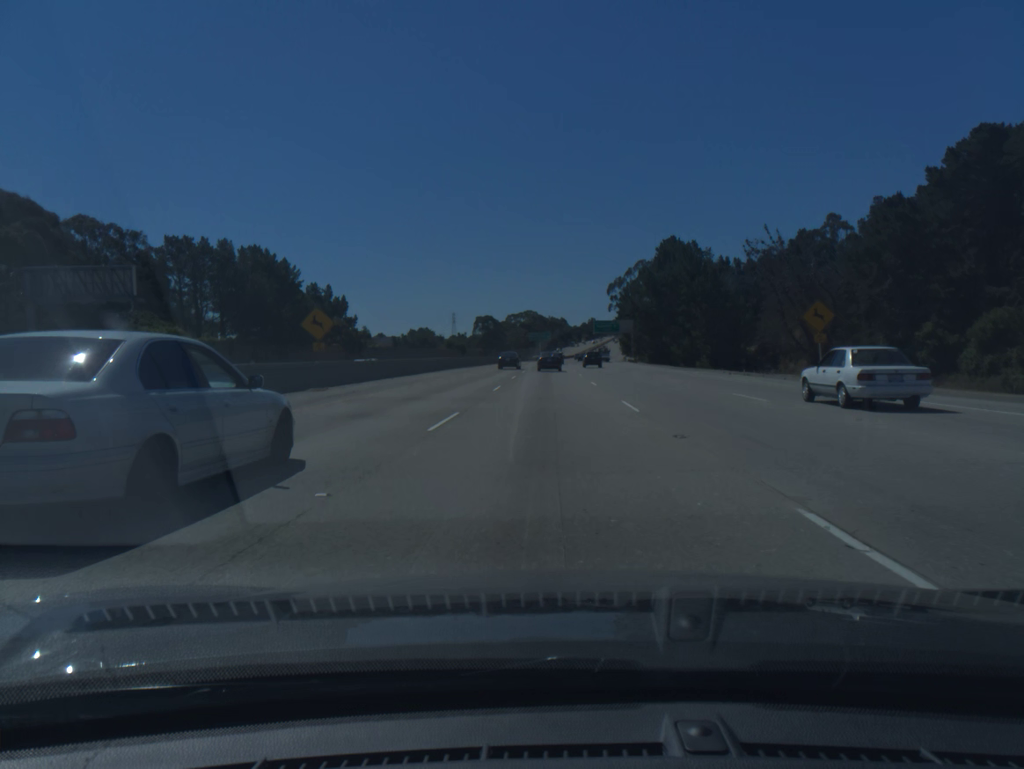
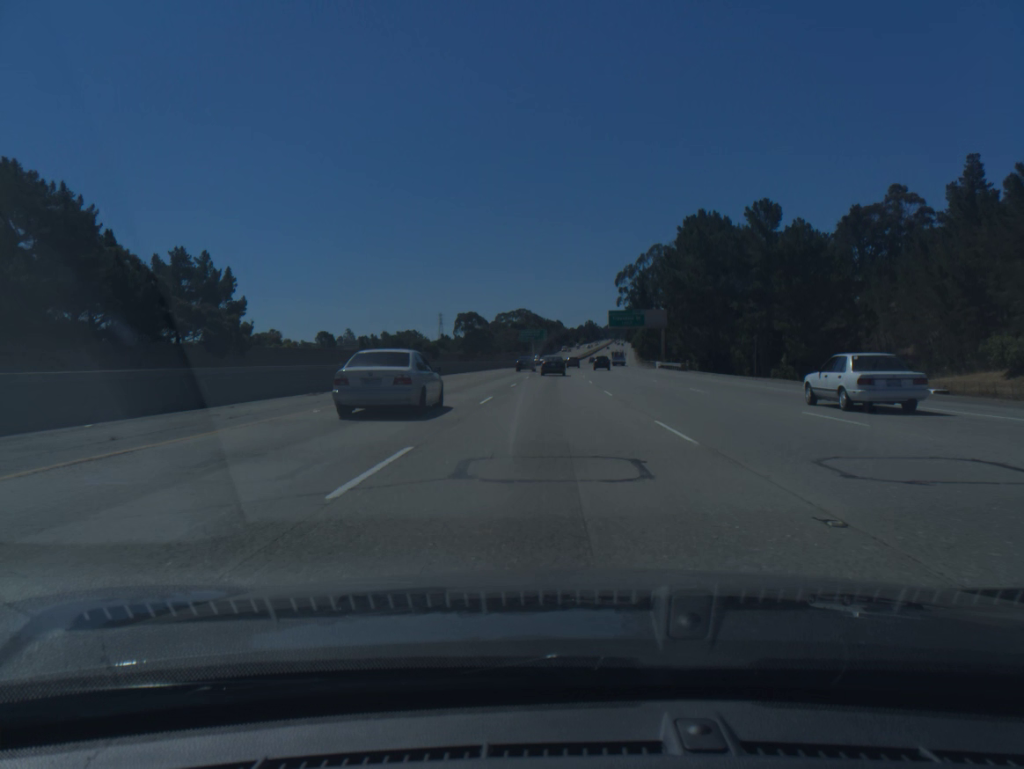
(+0.1, +49.5) m; 0°
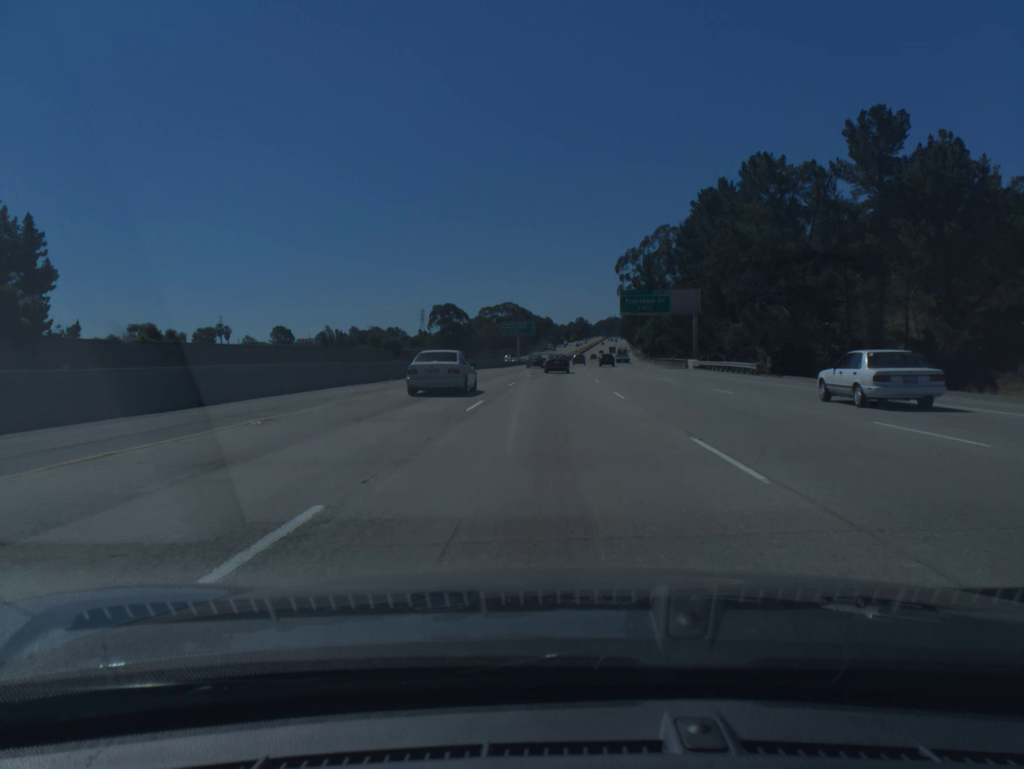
(+0.2, +32.8) m; +1°
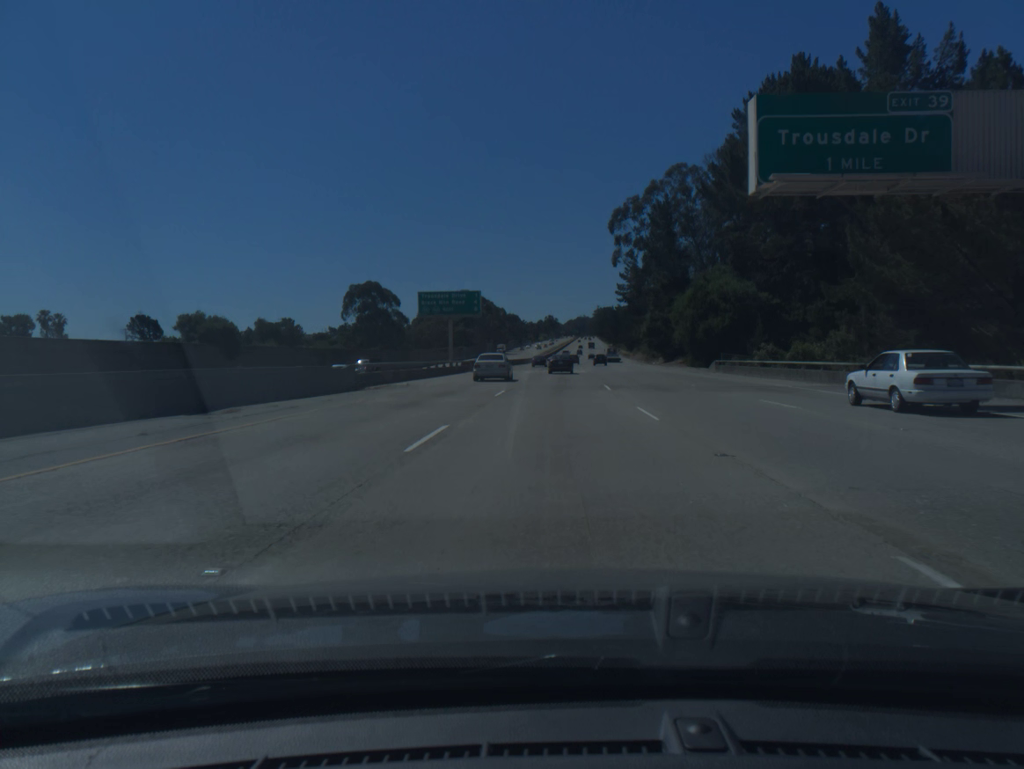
(+1.3, +65.4) m; +2°
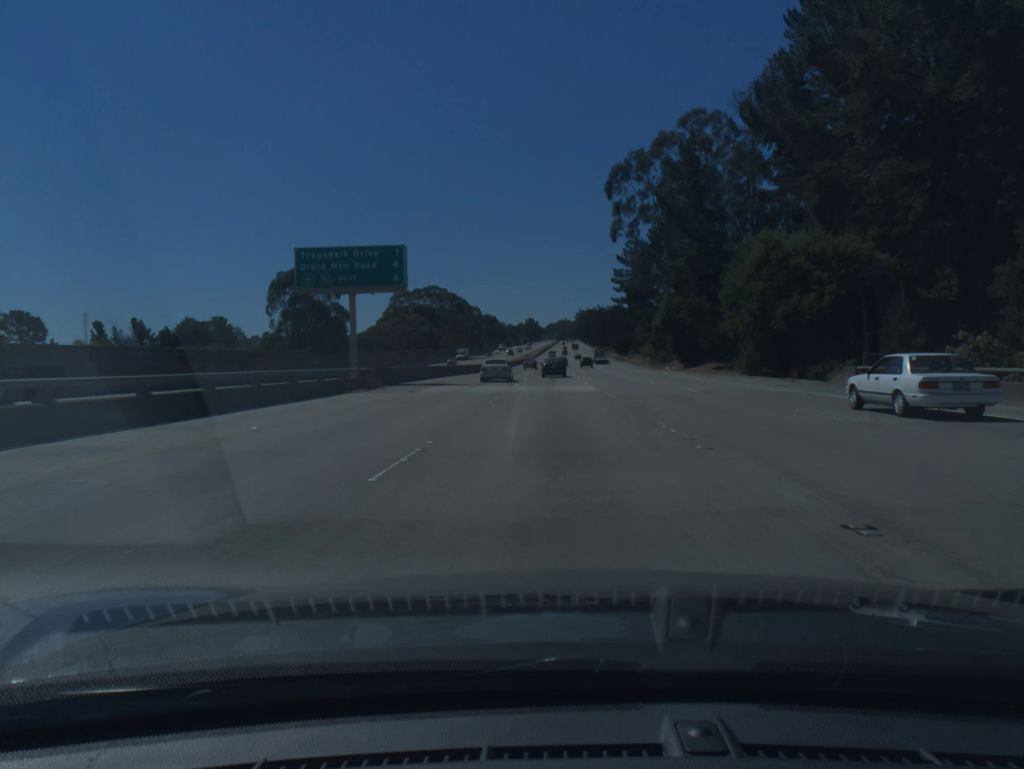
(+0.4, +32.6) m; +1°
